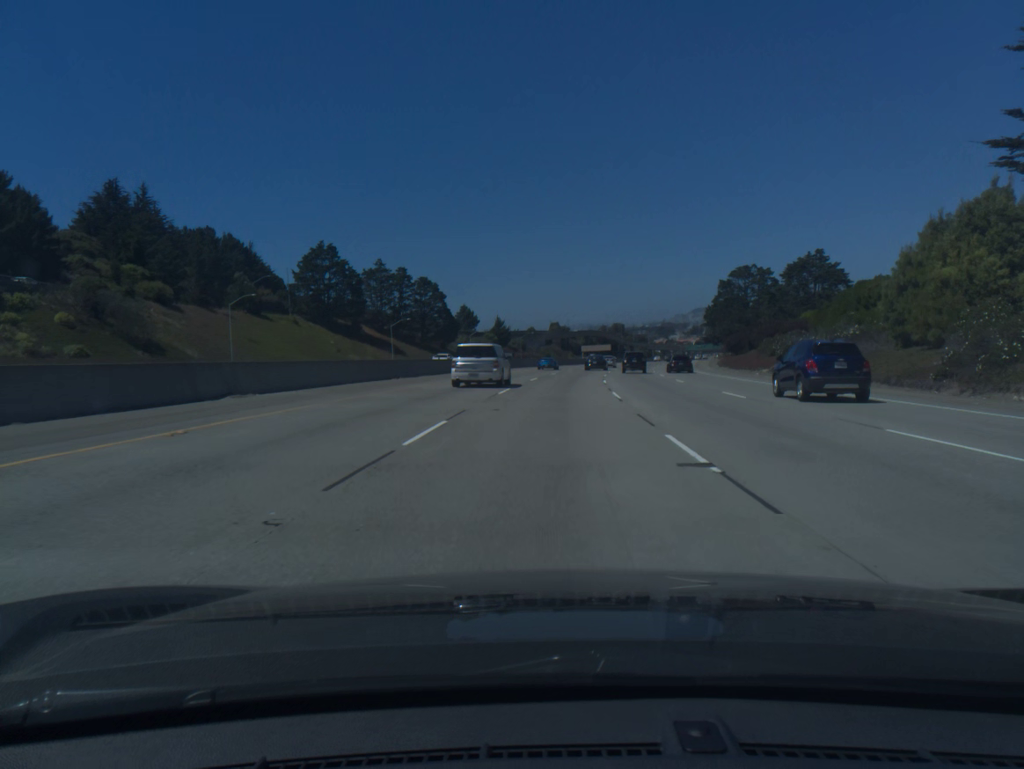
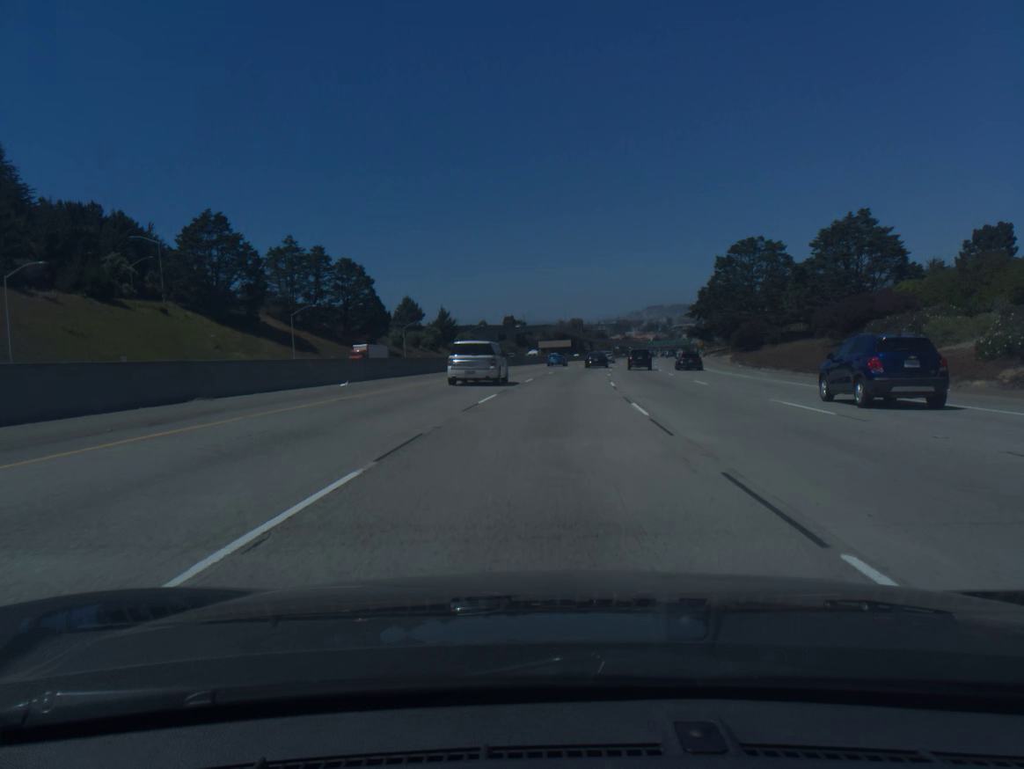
(+0.9, +35.4) m; +3°
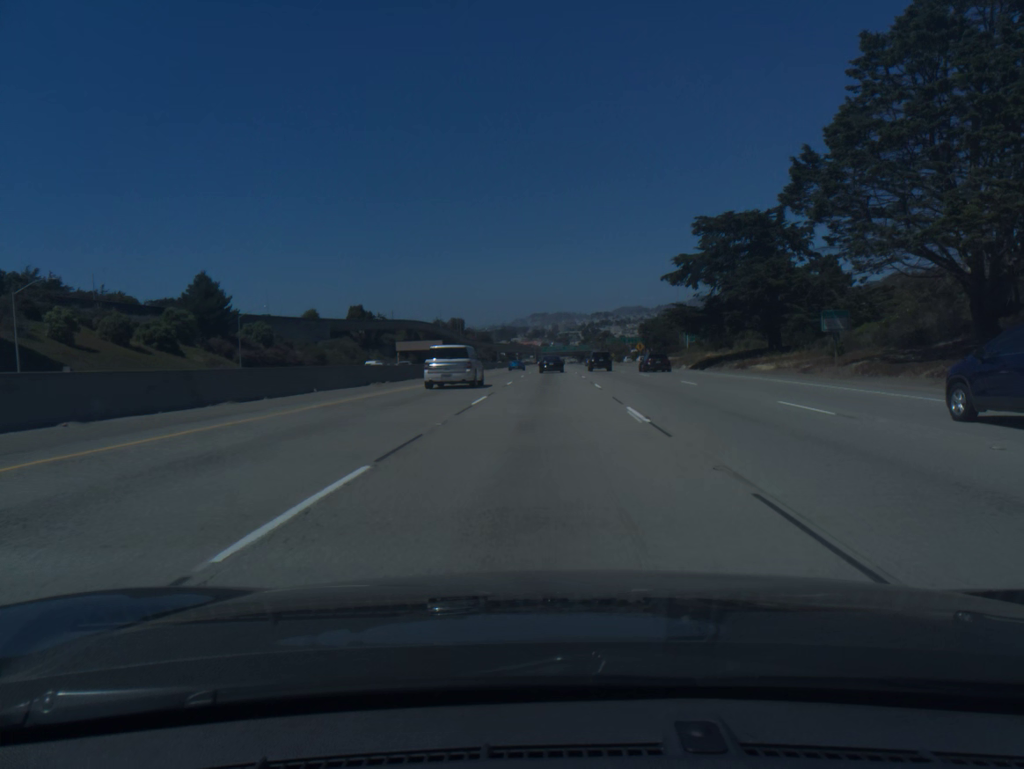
(+6.6, +86.9) m; +8°
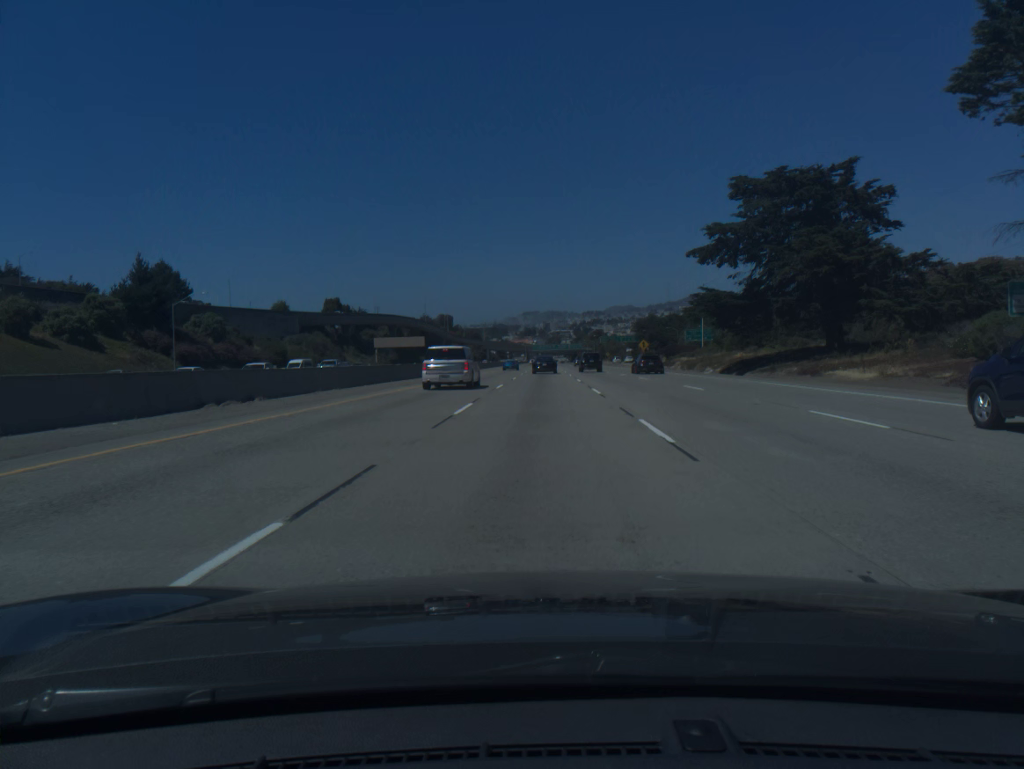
(+0.1, +17.2) m; +1°
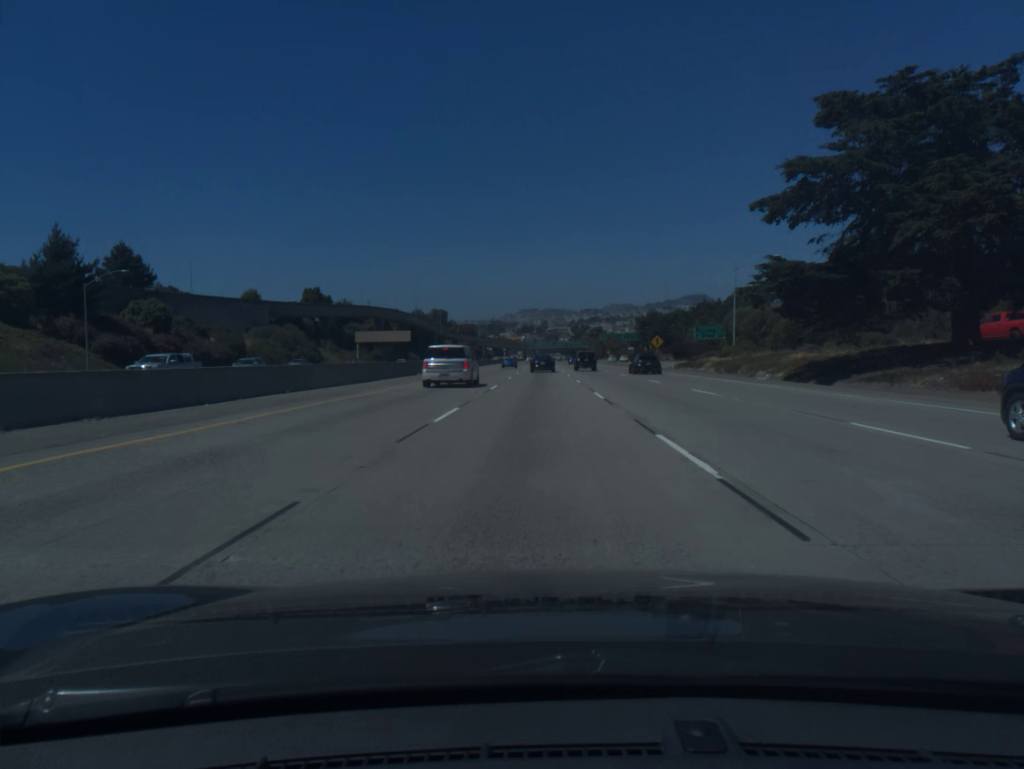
(0.0, +17.2) m; 0°
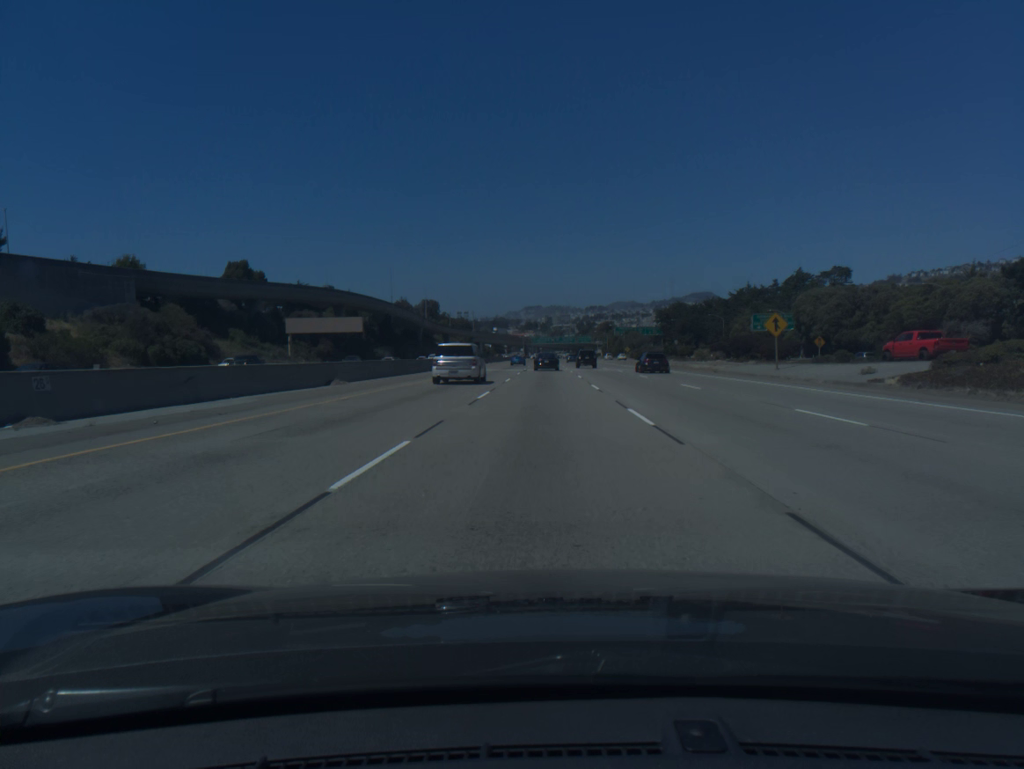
(-0.2, +51.5) m; 0°
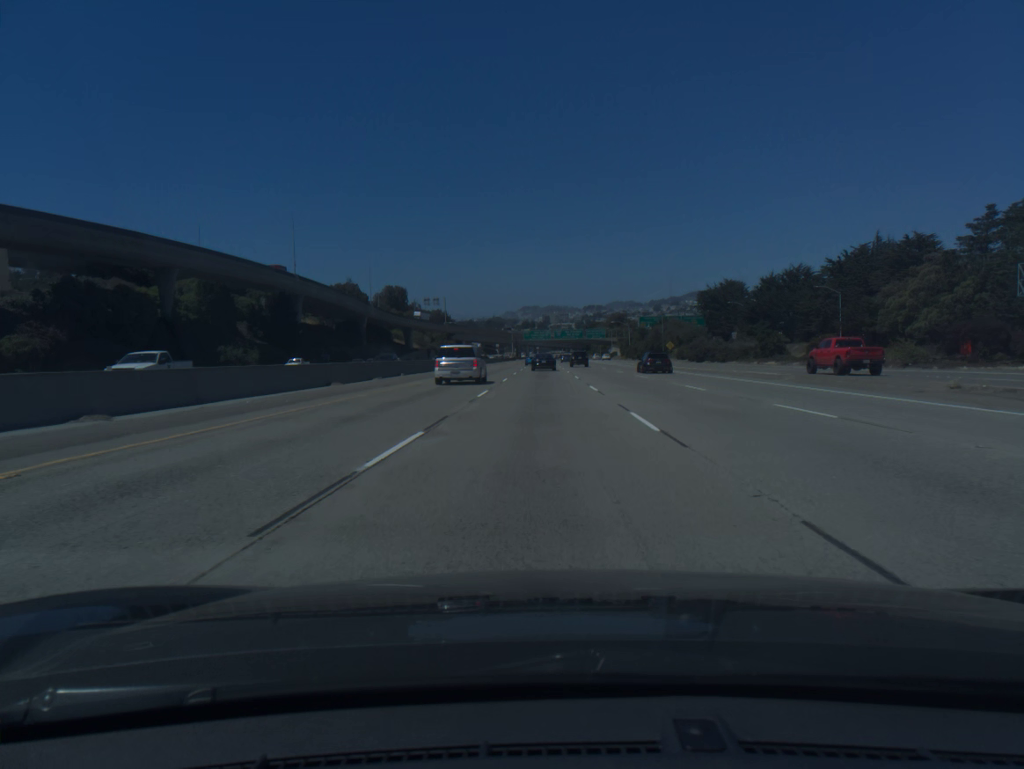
(+0.3, +86.1) m; 0°
